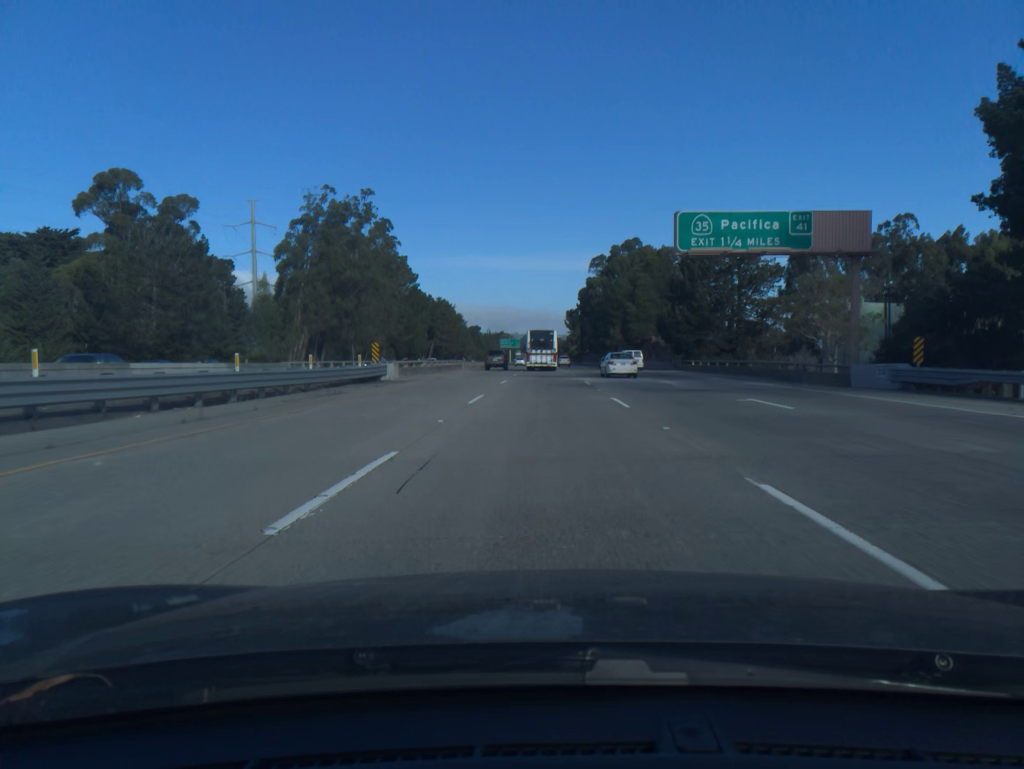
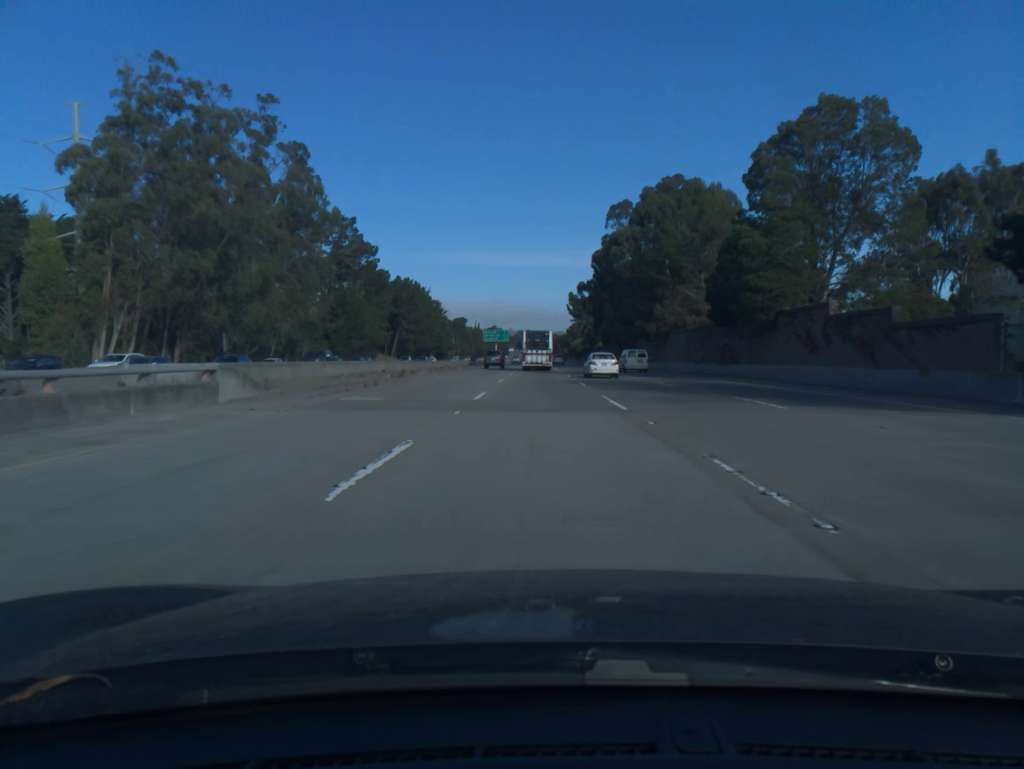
(+0.2, +56.9) m; 0°
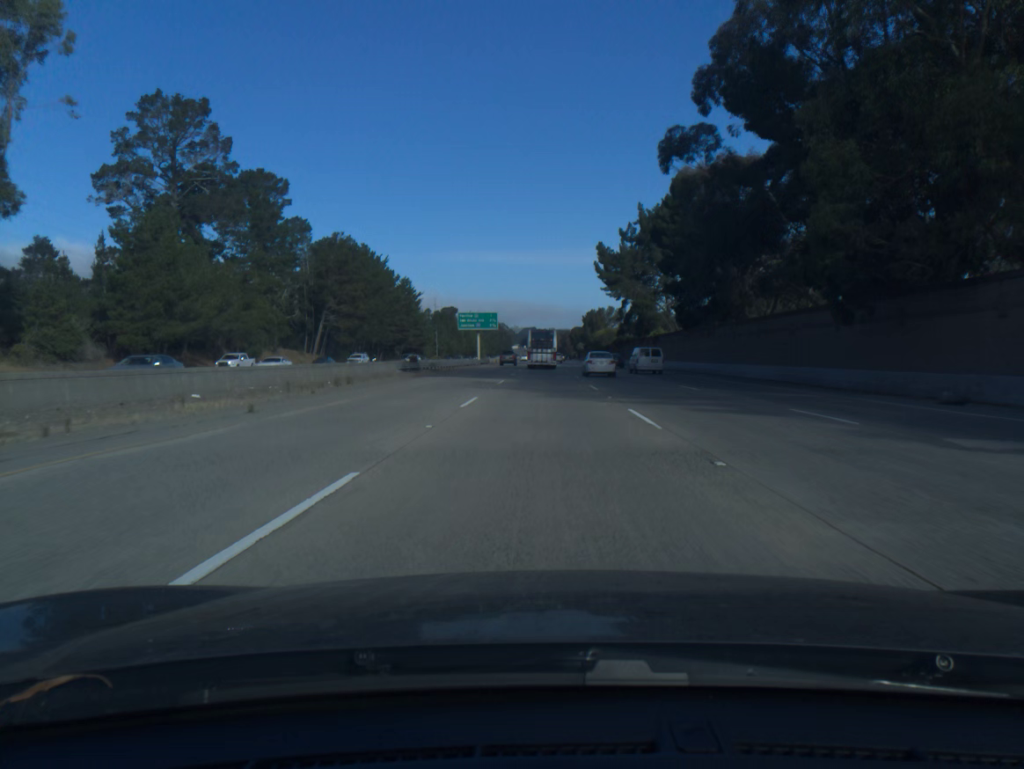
(-0.2, +76.4) m; 0°
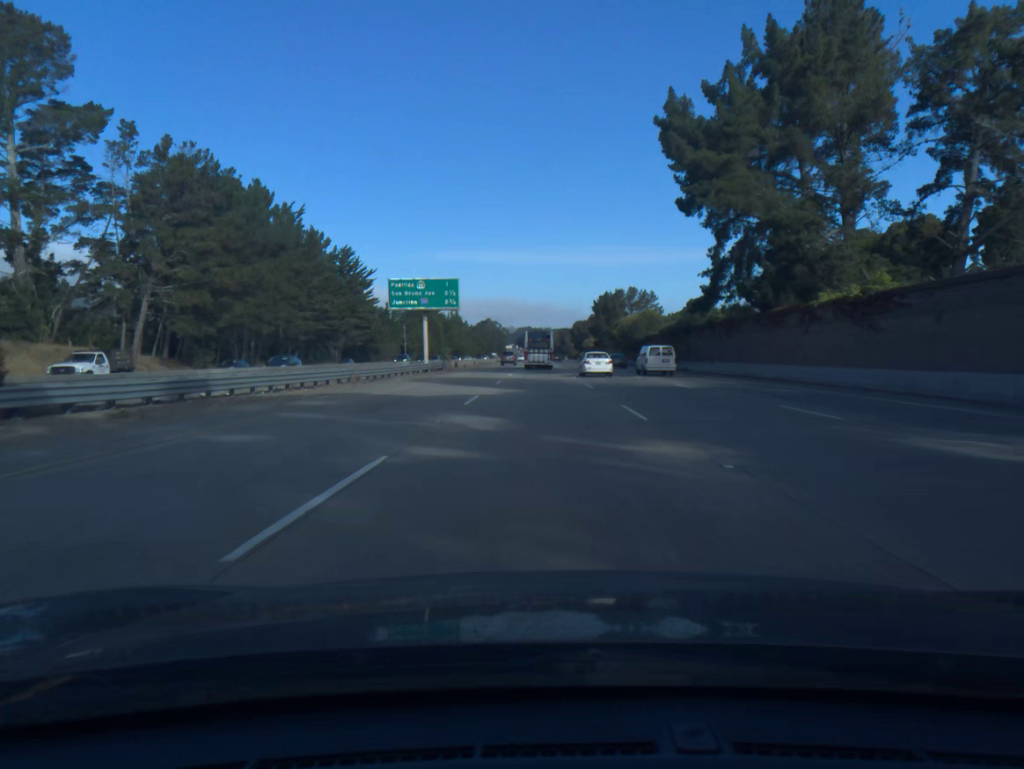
(+0.1, +57.7) m; 0°
